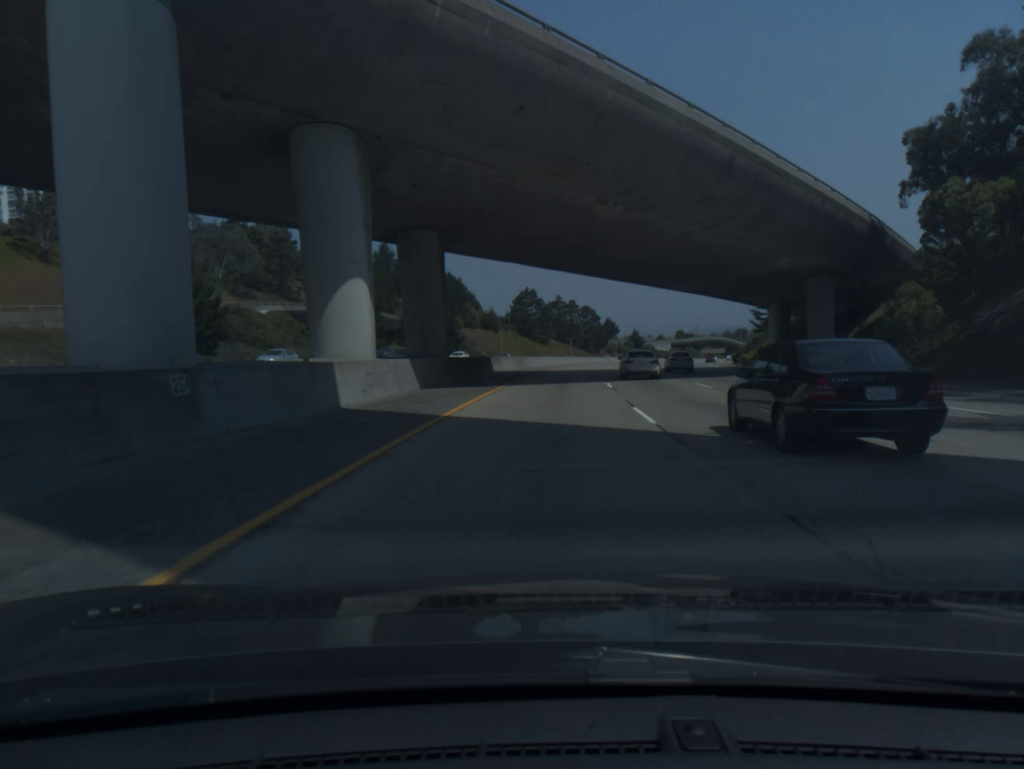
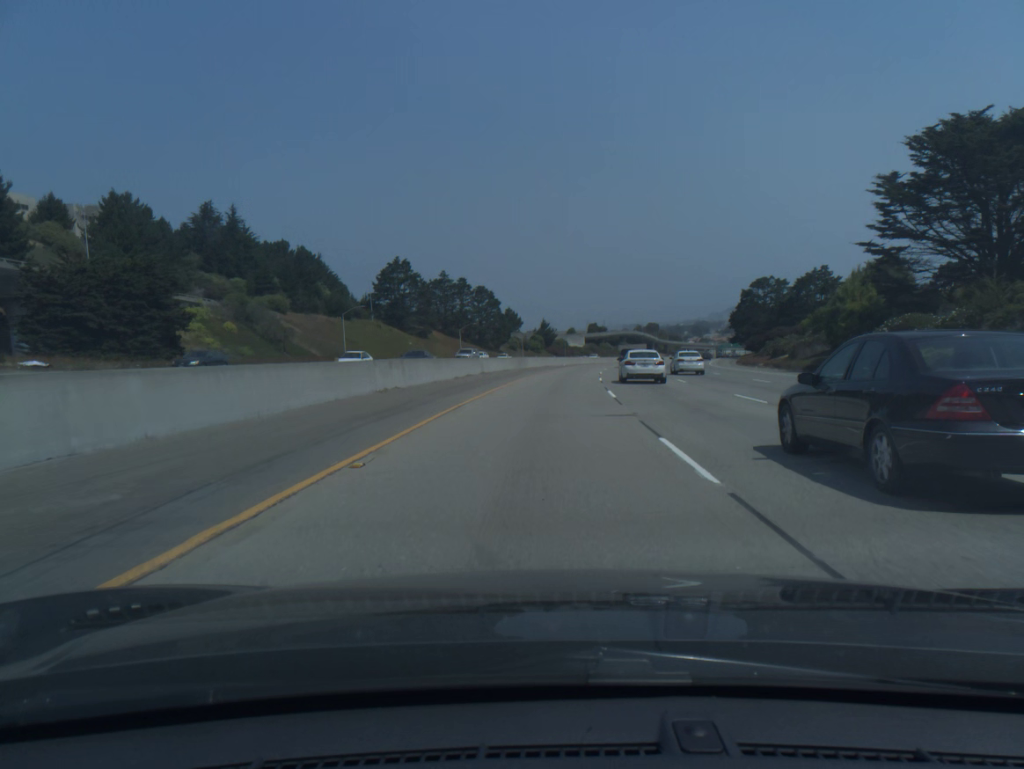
(+5.2, +79.3) m; +7°
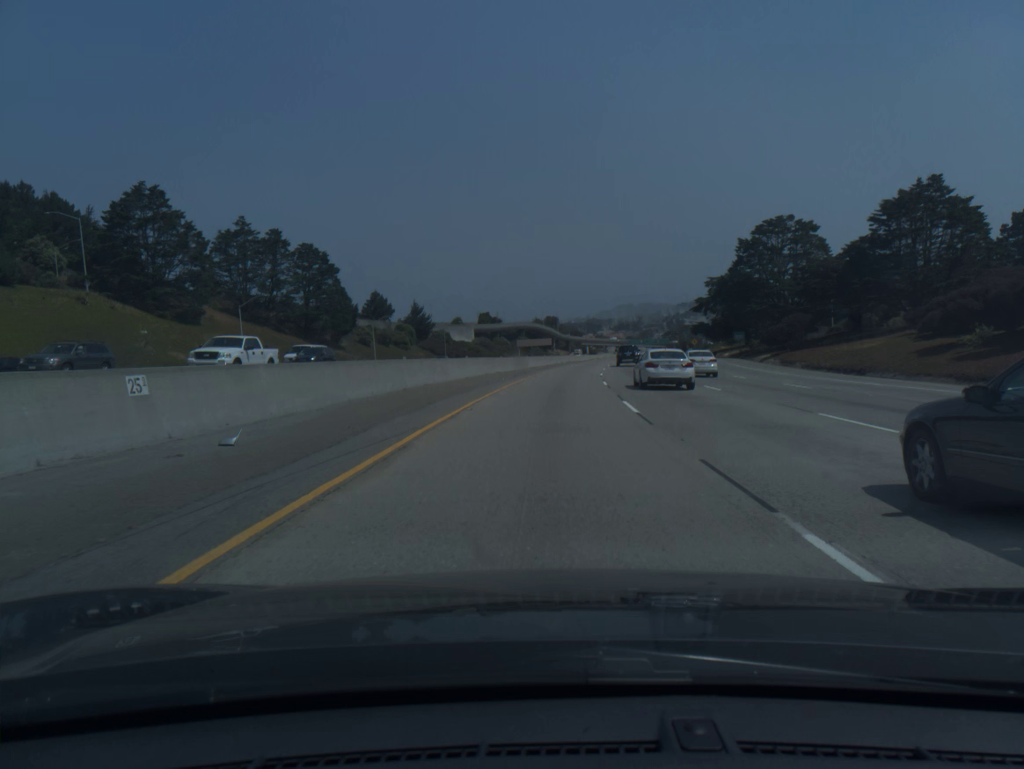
(+5.1, +78.9) m; +8°
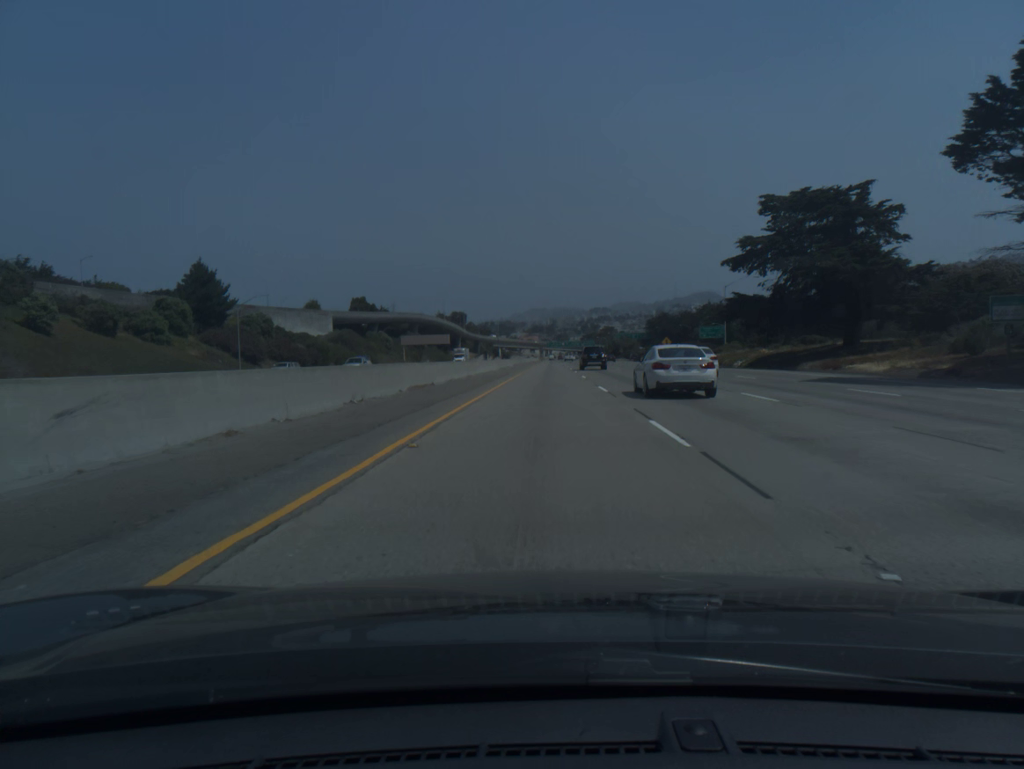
(+5.0, +79.2) m; +6°
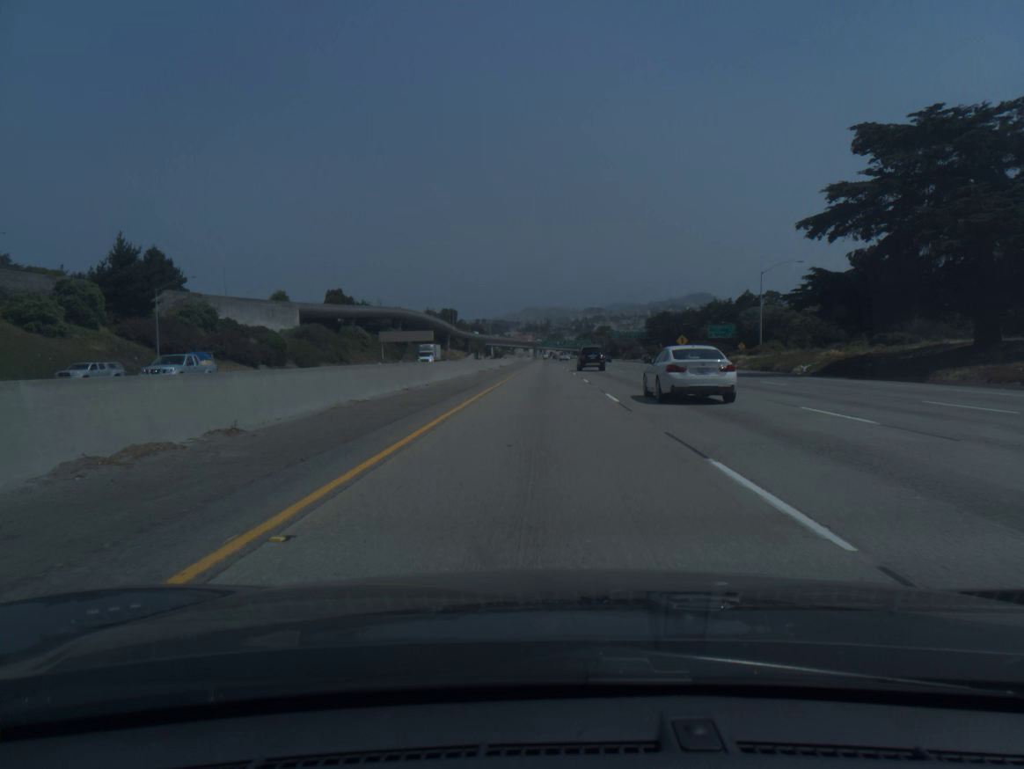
(+0.1, +19.9) m; +1°
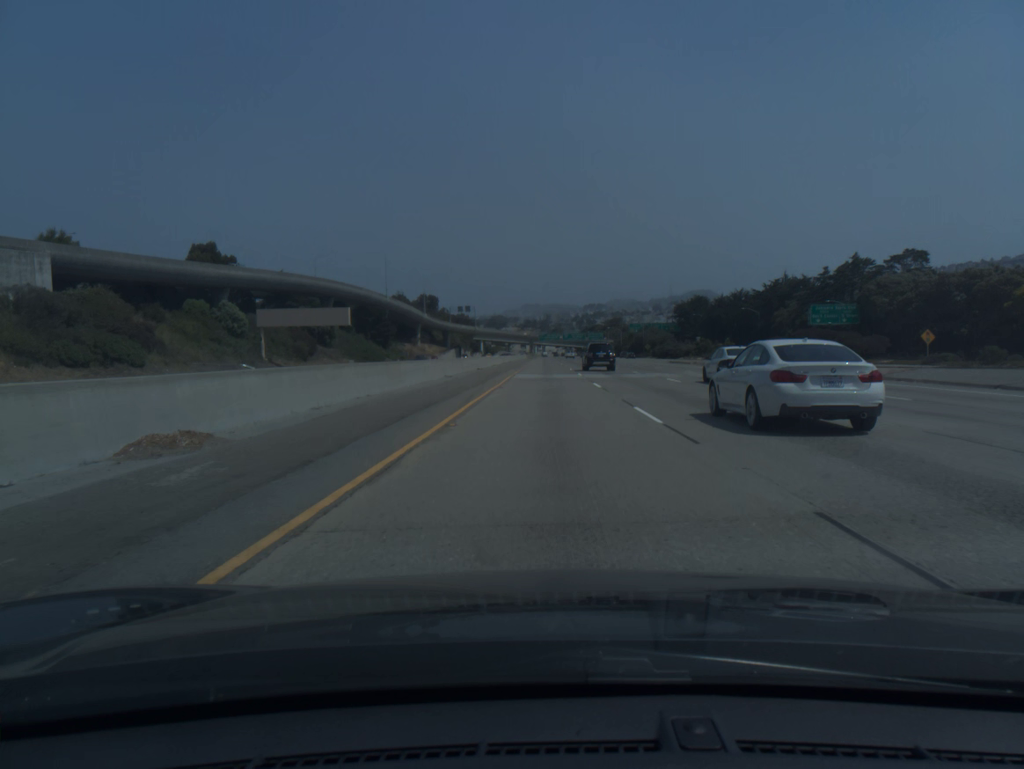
(+0.2, +79.6) m; 0°
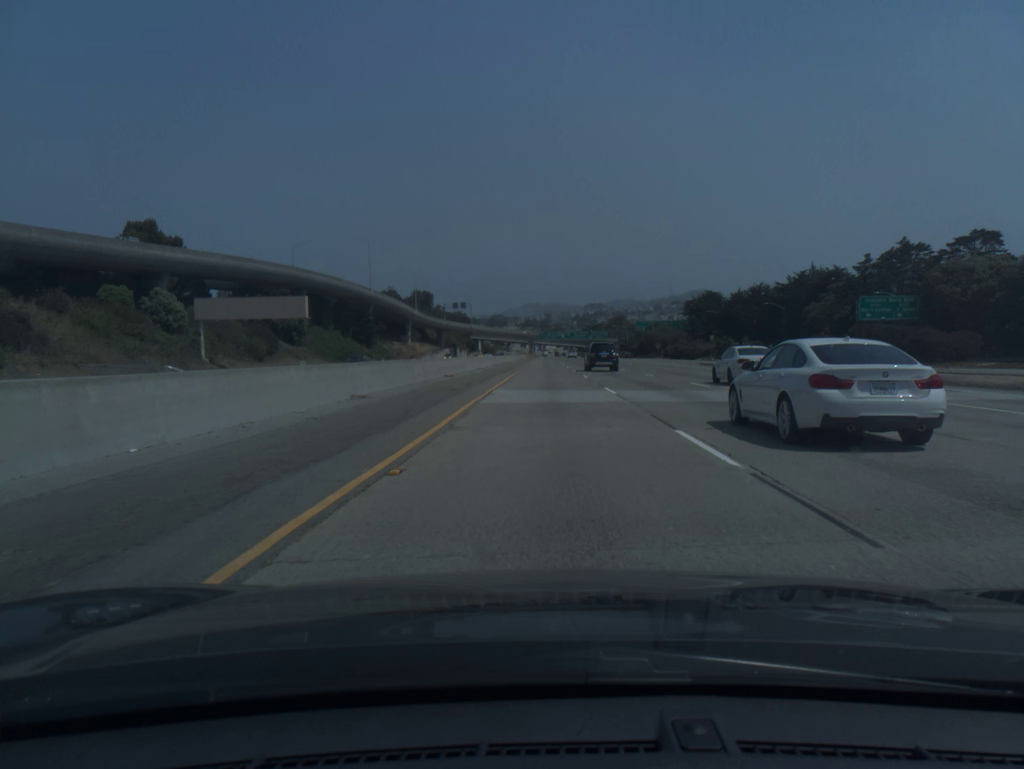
(0.0, +19.9) m; 0°
